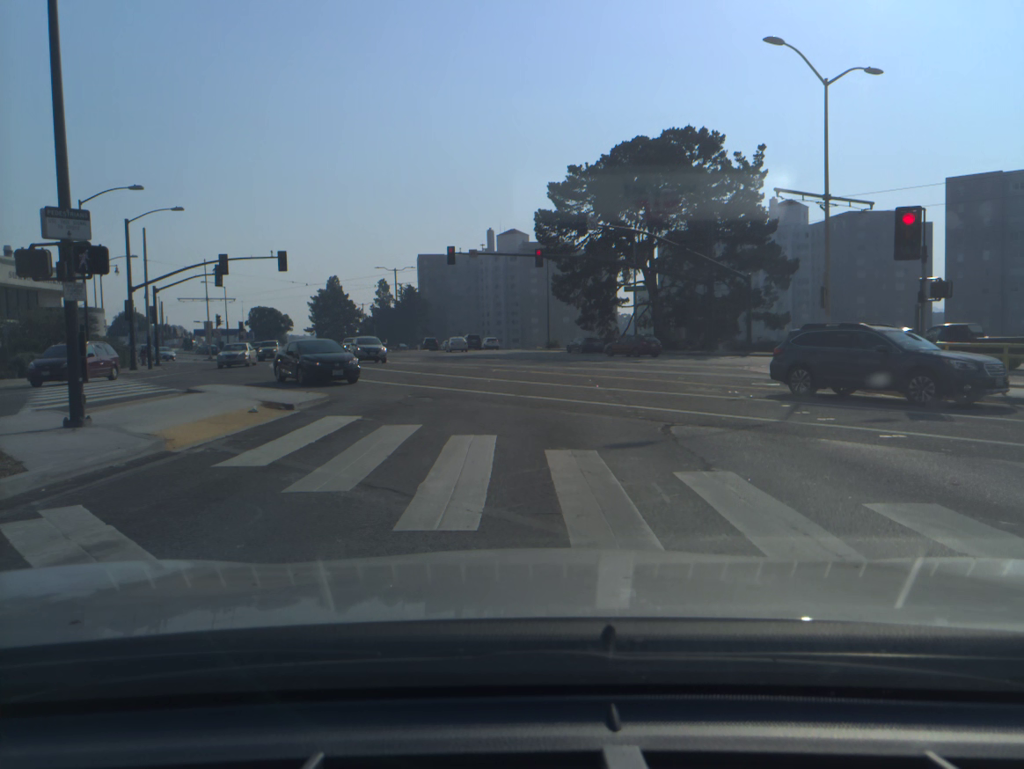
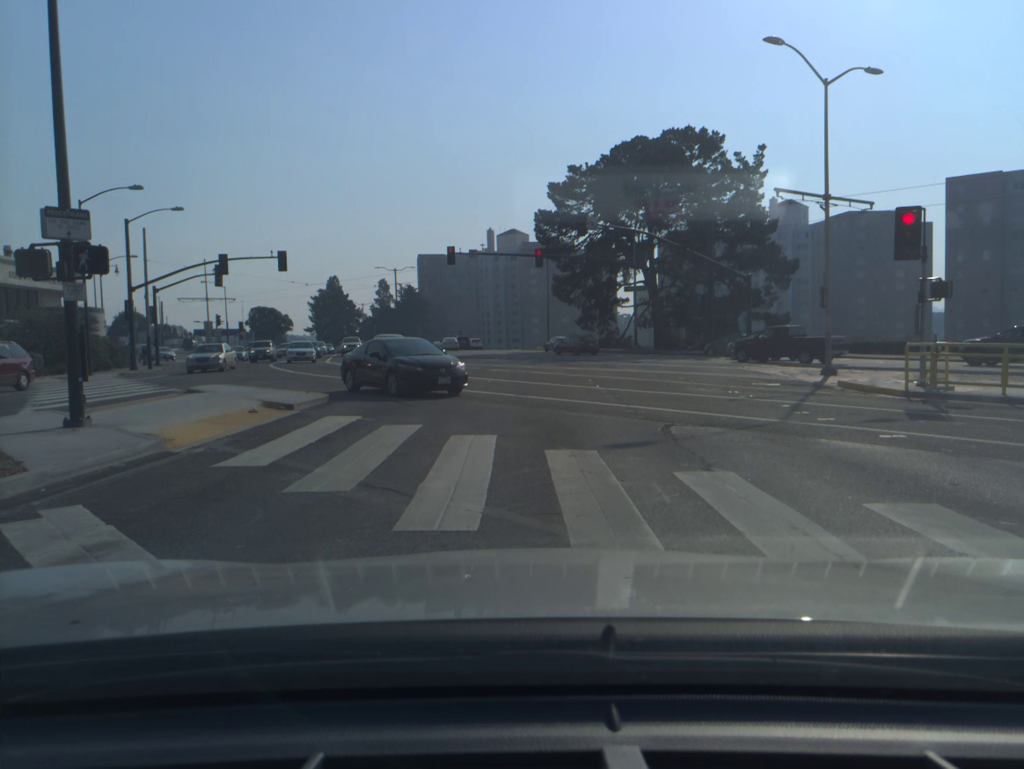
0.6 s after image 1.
(0.0, 0.0) m; 0°
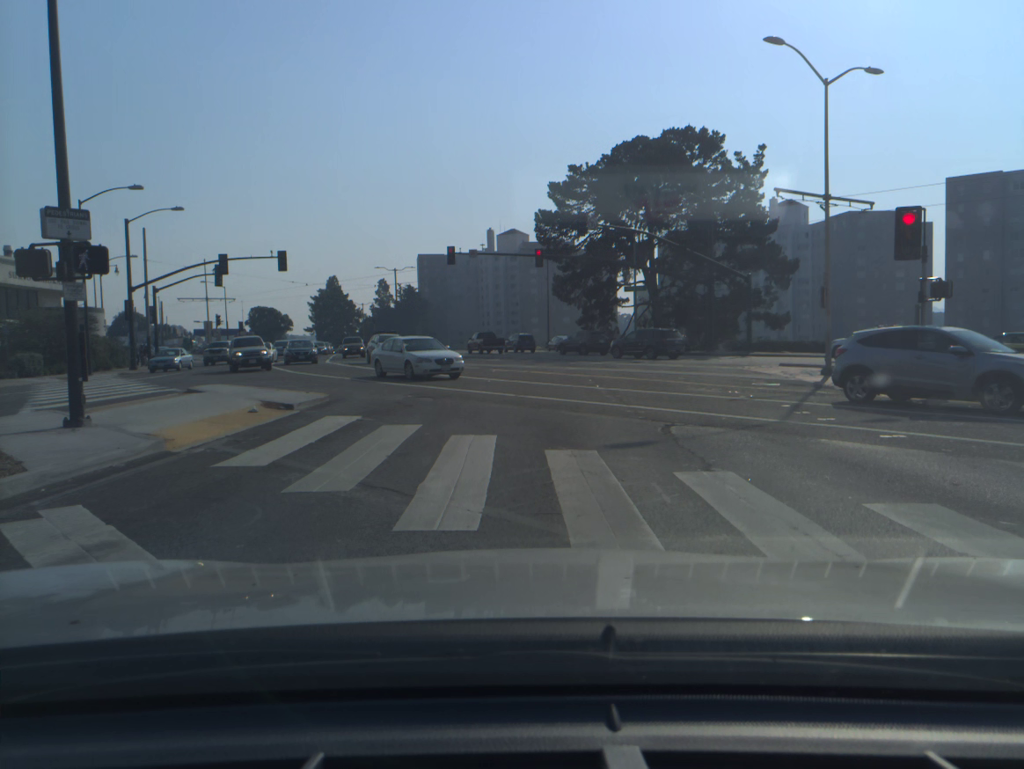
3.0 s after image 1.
(0.0, 0.0) m; 0°
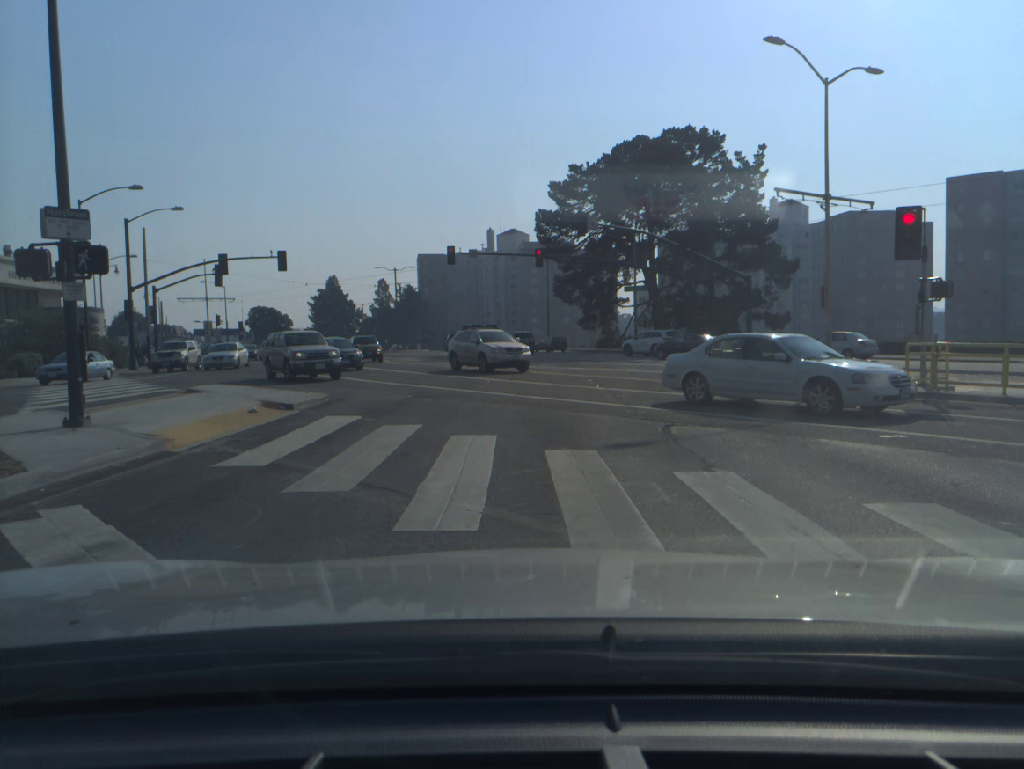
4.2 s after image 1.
(0.0, 0.0) m; 0°
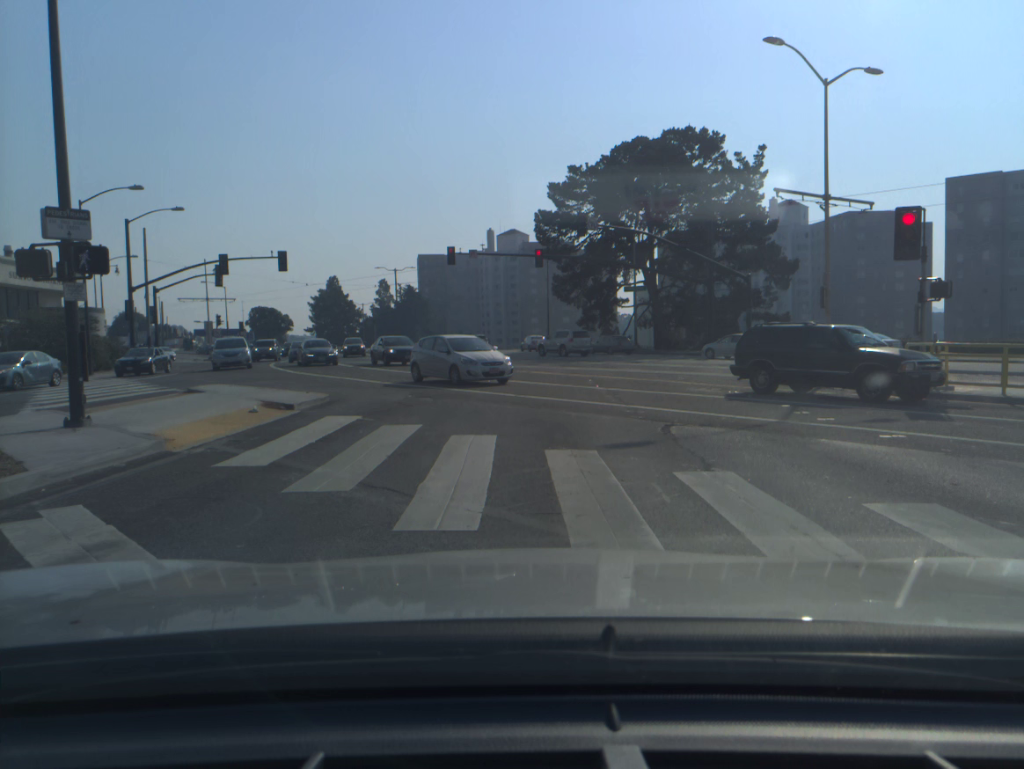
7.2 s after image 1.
(0.0, 0.0) m; 0°
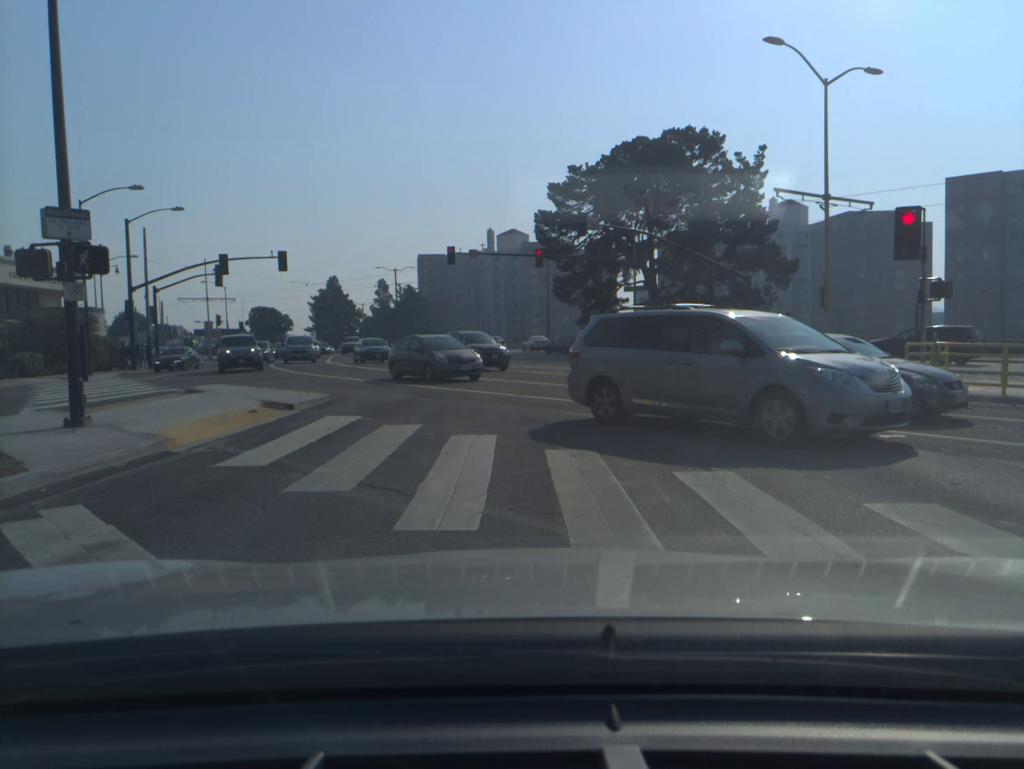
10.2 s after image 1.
(0.0, 0.0) m; 0°
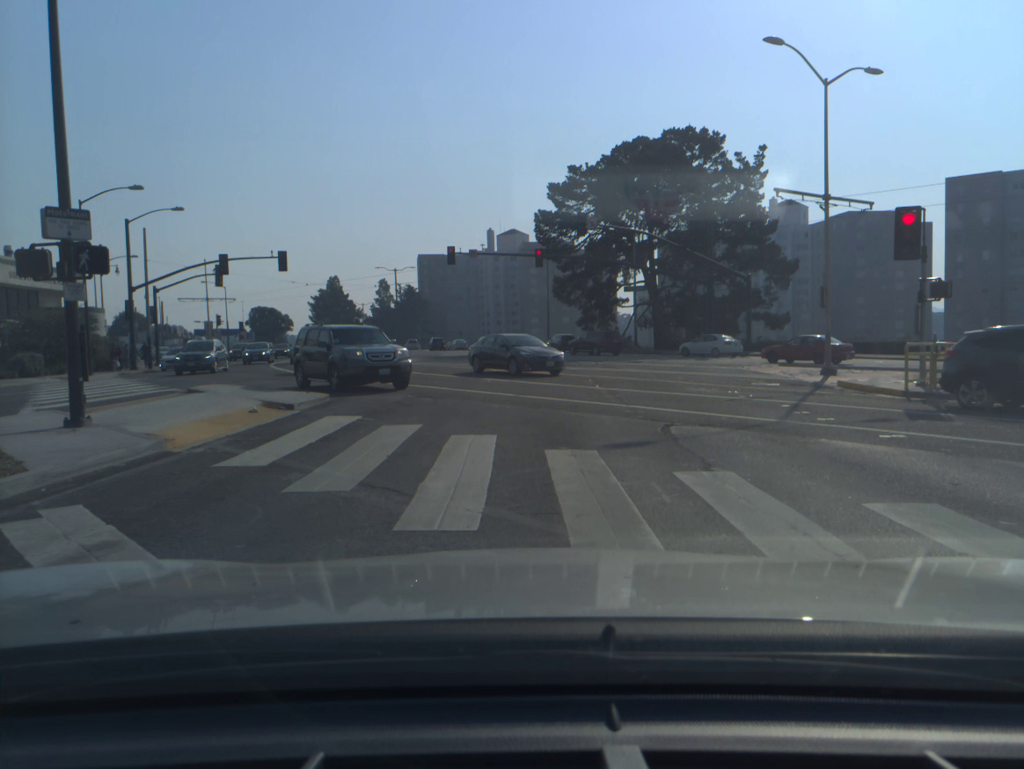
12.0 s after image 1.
(0.0, 0.0) m; 0°
